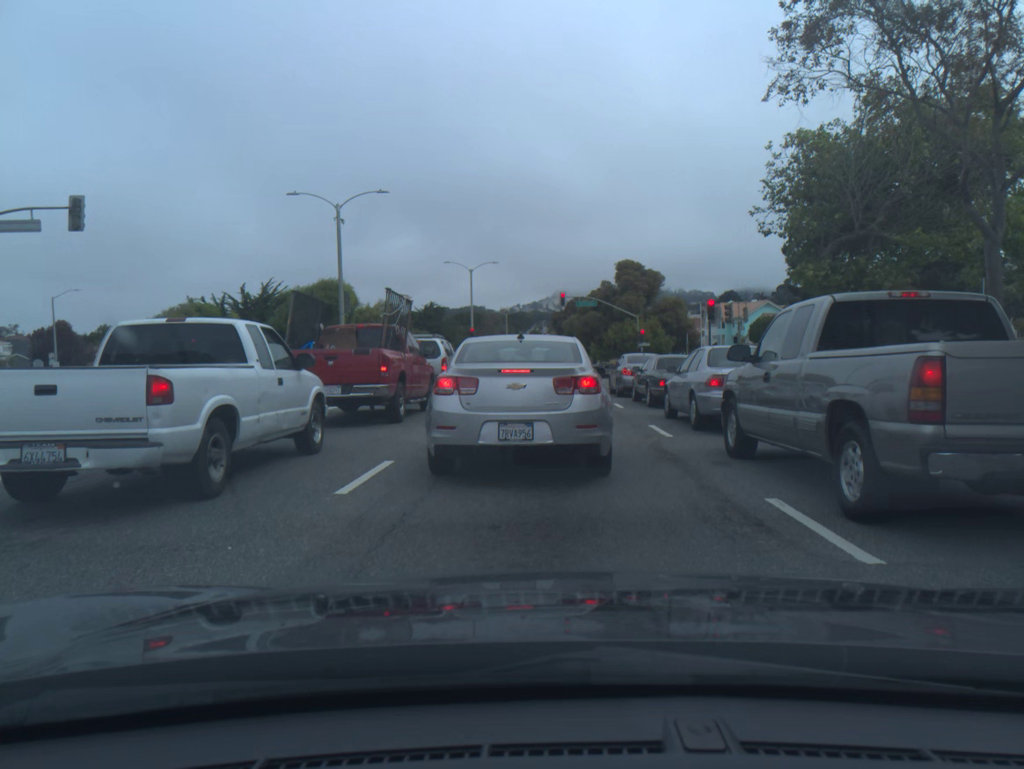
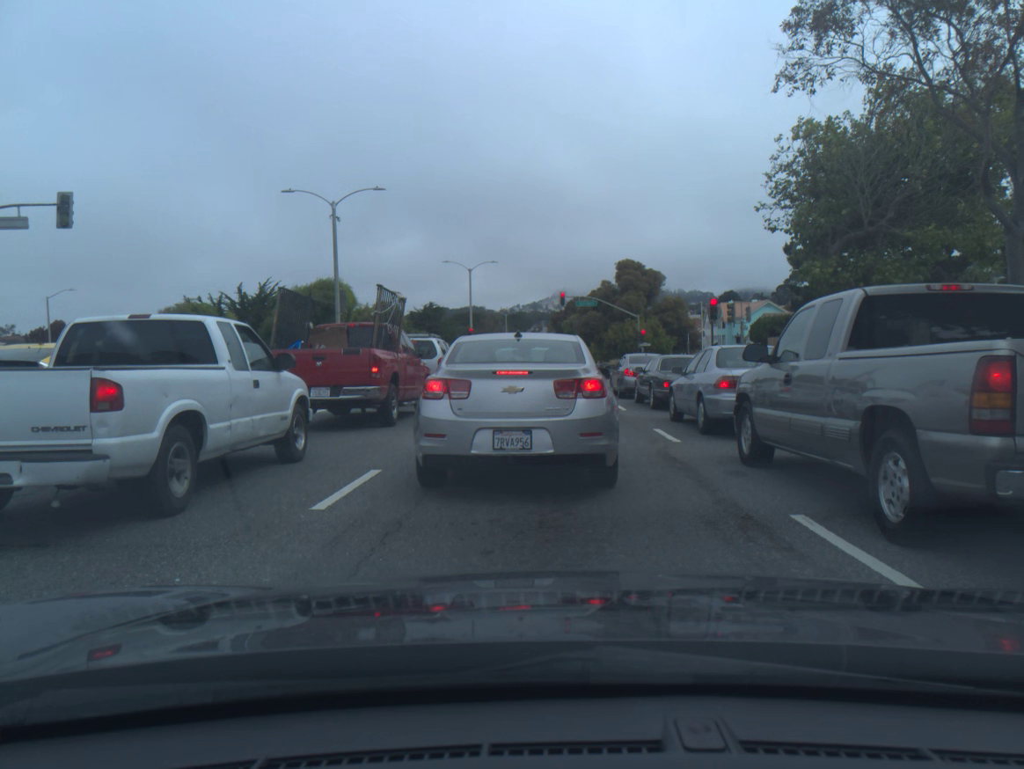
(0.0, +0.7) m; 0°
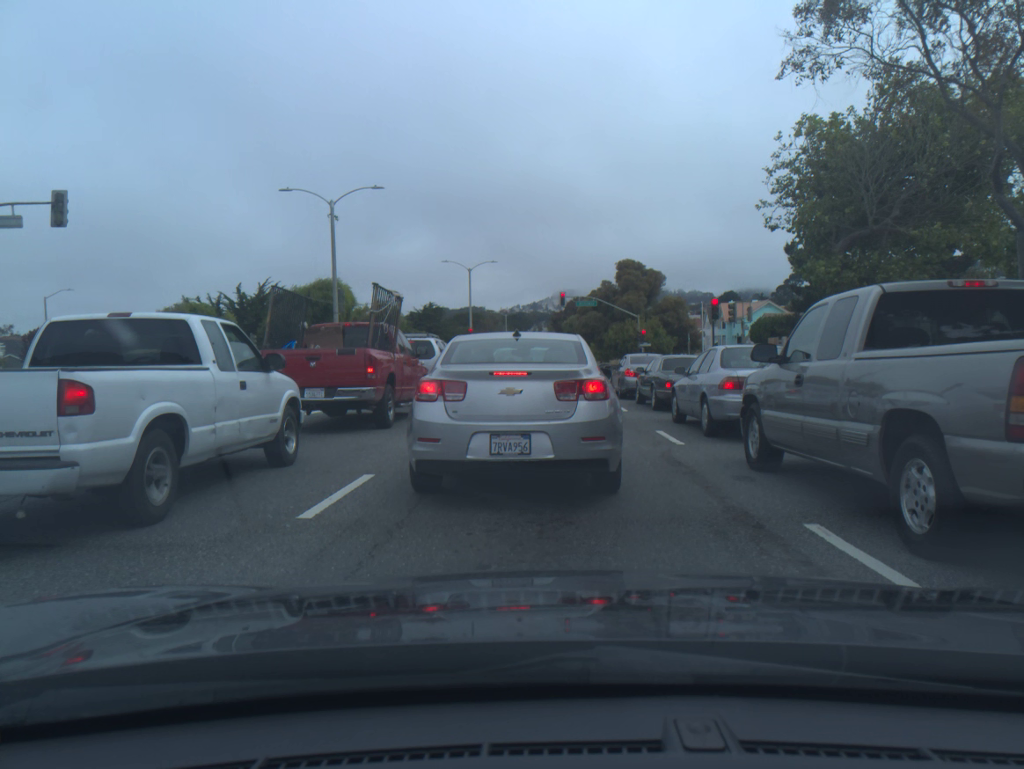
(0.0, +0.3) m; 0°
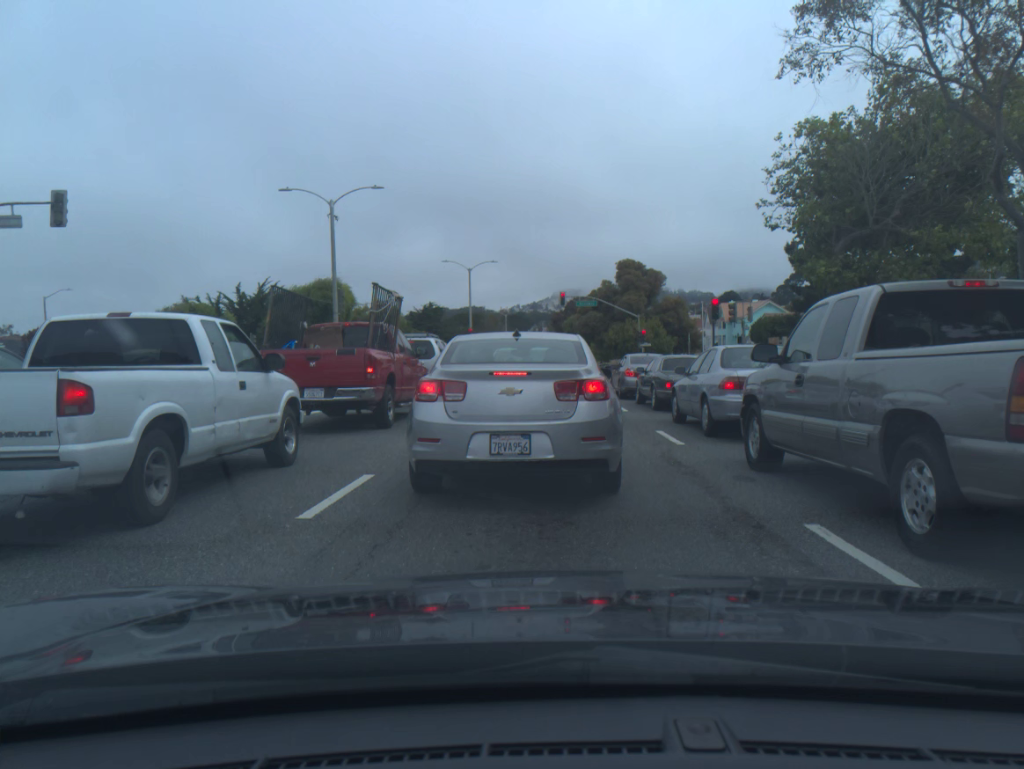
(0.0, 0.0) m; 0°
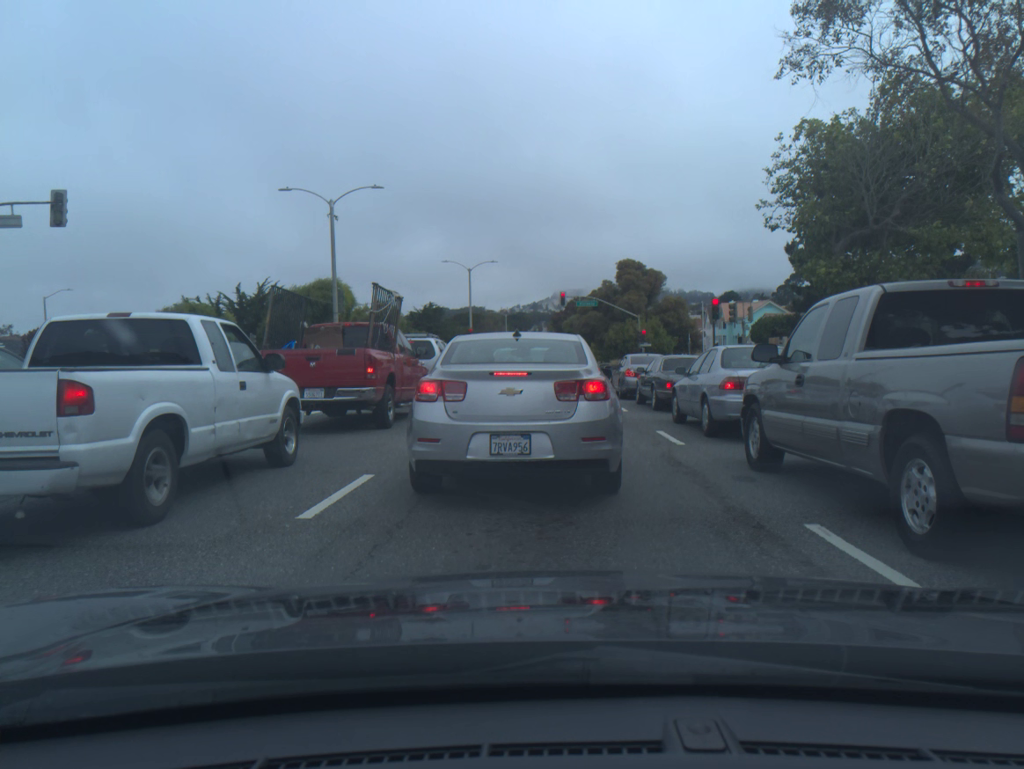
(0.0, 0.0) m; 0°
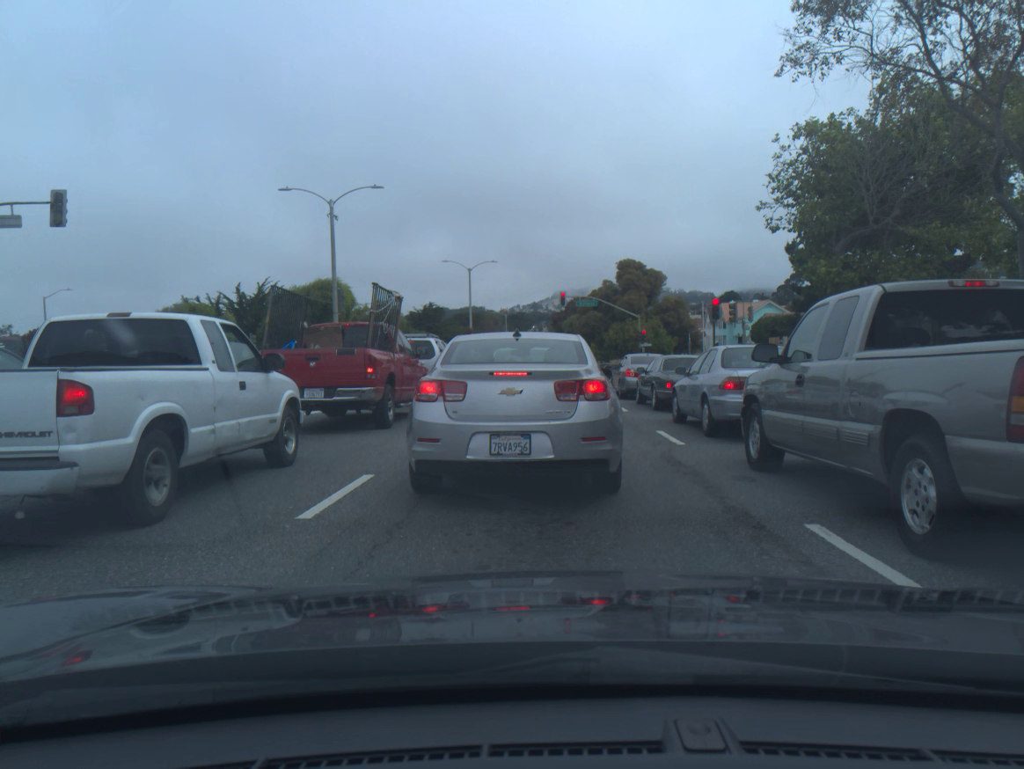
(0.0, 0.0) m; 0°
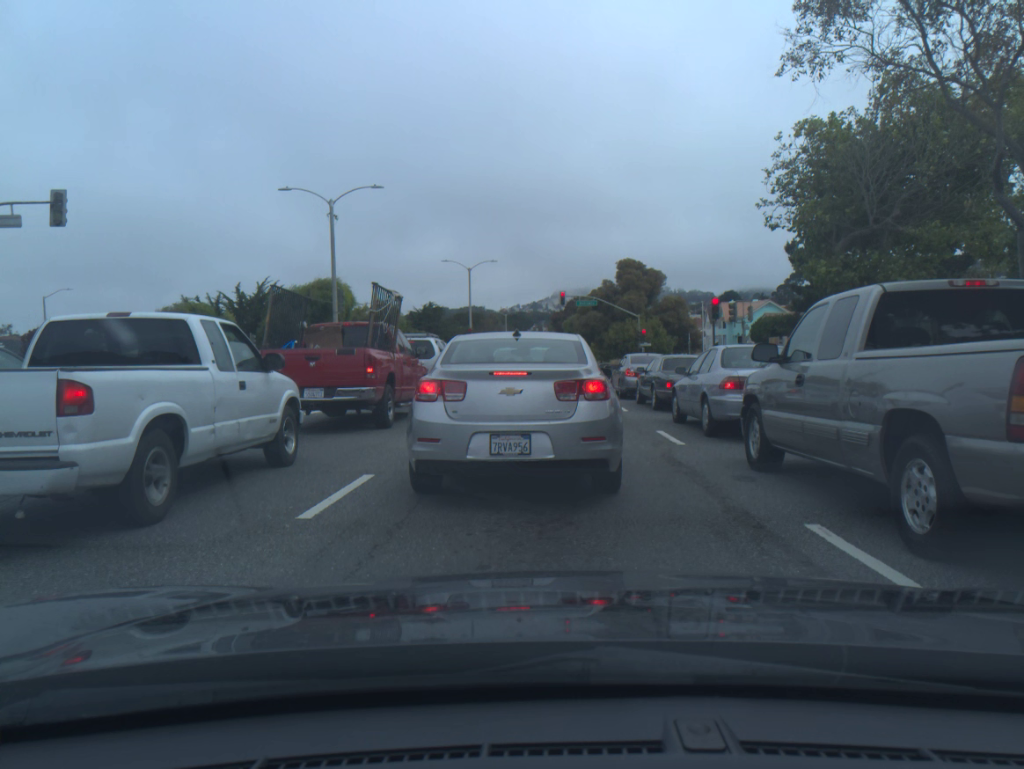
(0.0, 0.0) m; 0°
